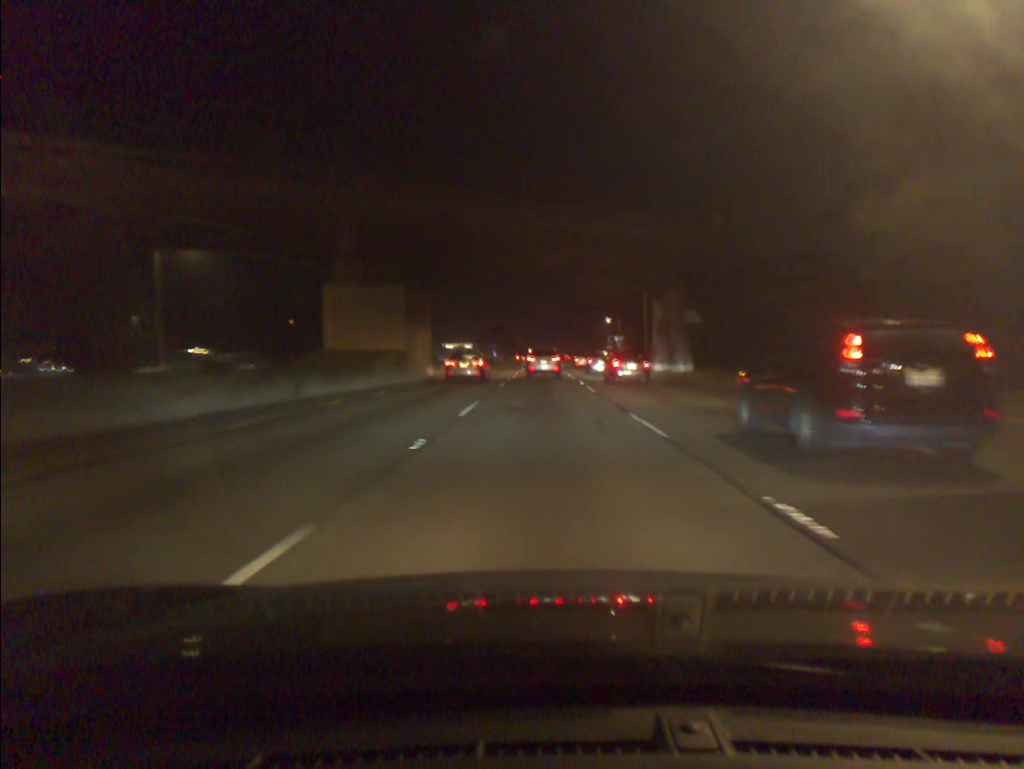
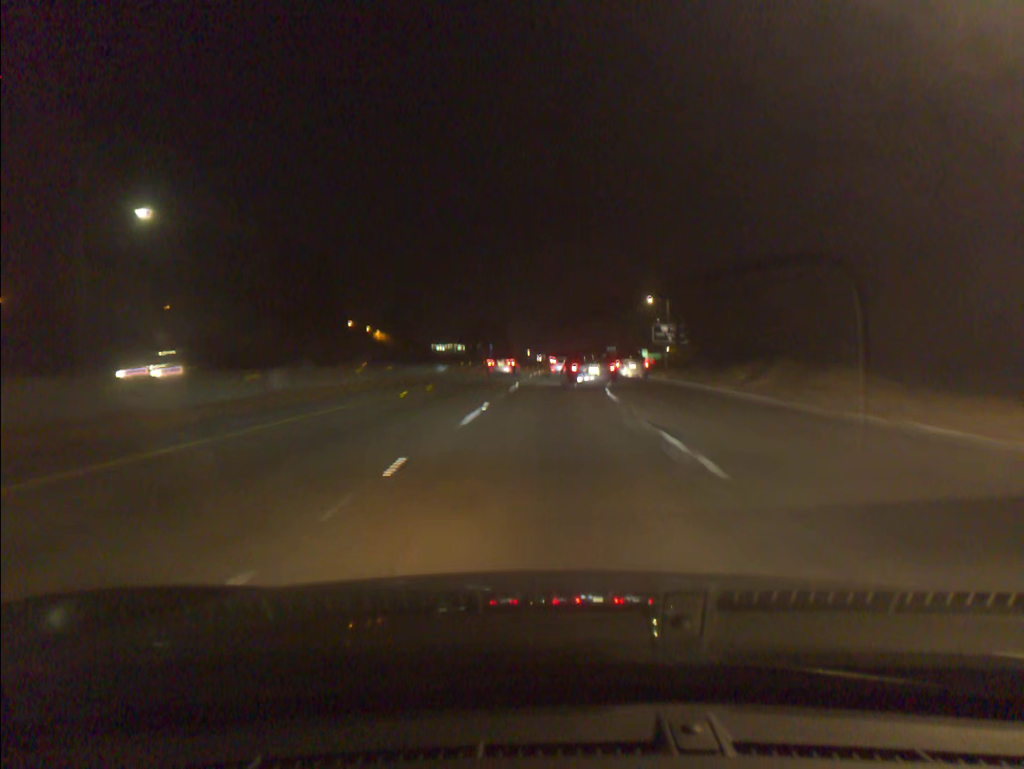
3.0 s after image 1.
(+0.3, +60.1) m; 0°
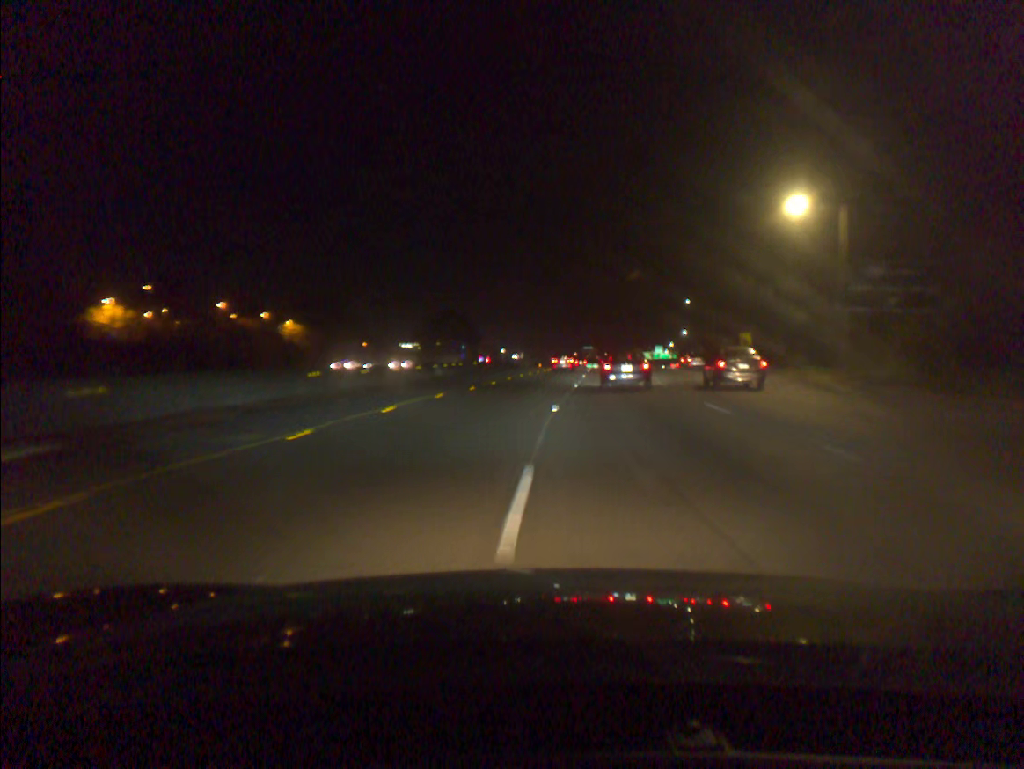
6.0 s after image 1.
(0.0, +61.3) m; +2°
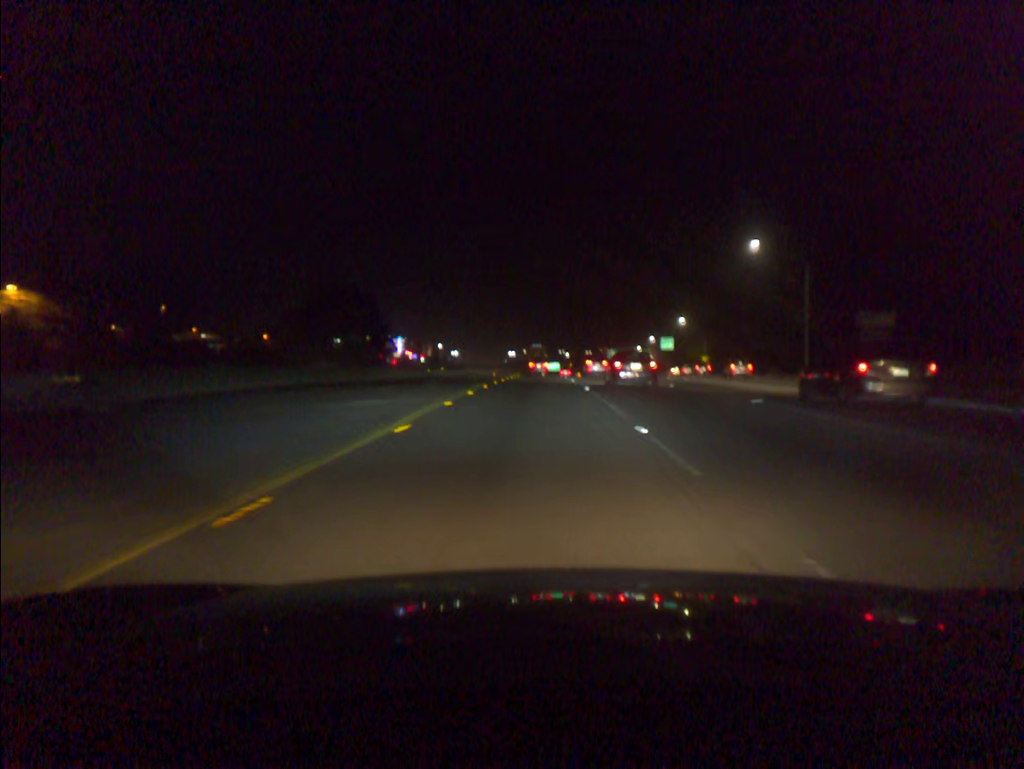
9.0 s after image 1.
(+2.5, +66.2) m; +4°
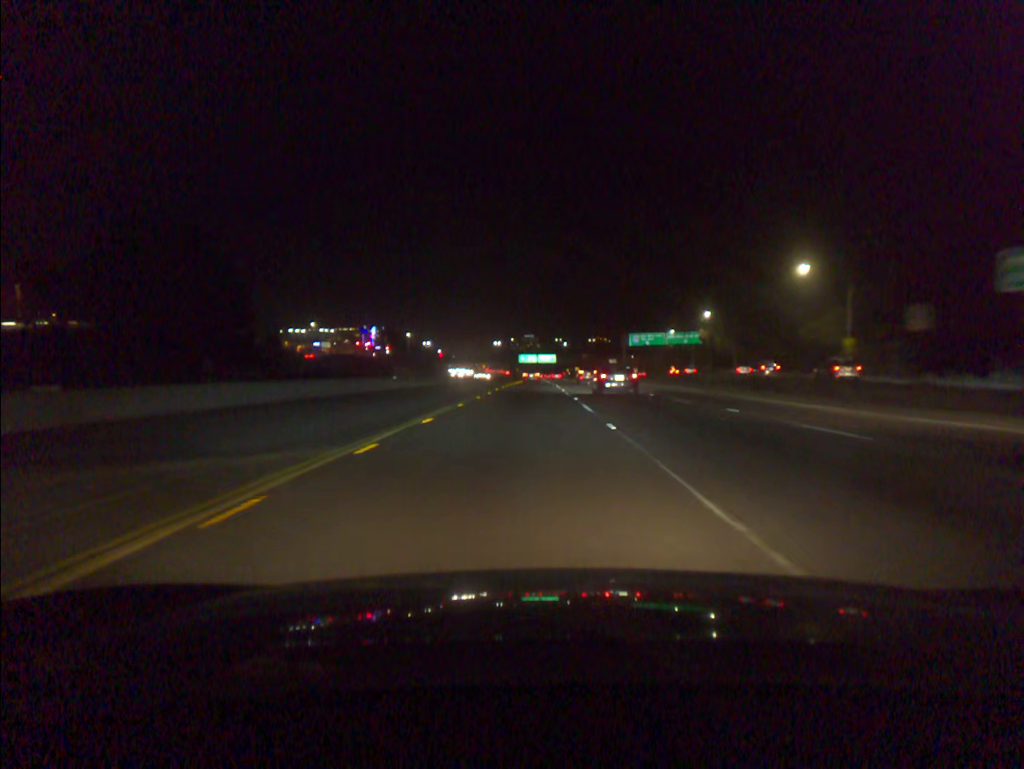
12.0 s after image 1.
(+0.4, +71.0) m; 0°
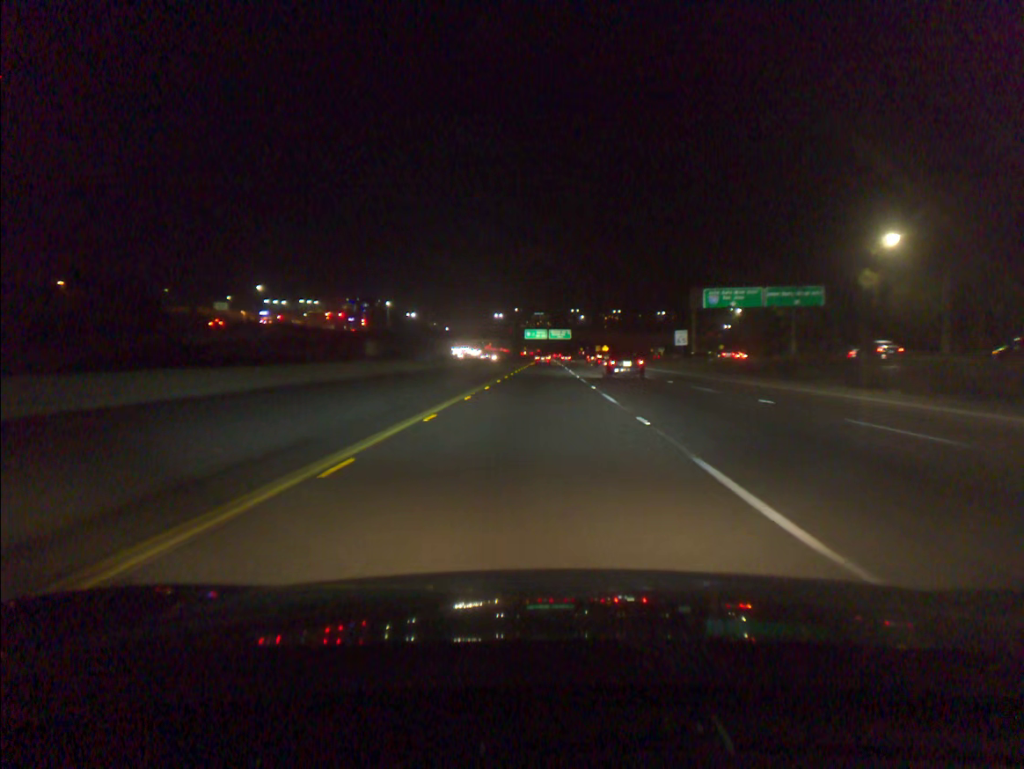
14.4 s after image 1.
(-0.4, +60.2) m; -1°
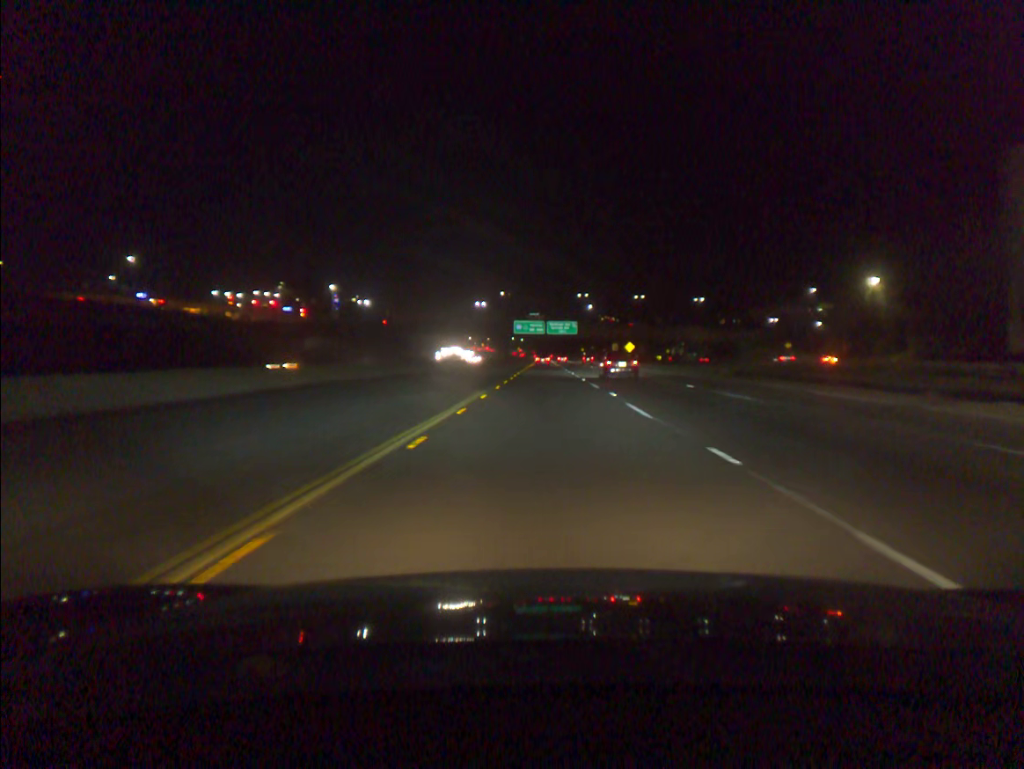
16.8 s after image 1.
(+0.2, +63.5) m; 0°
